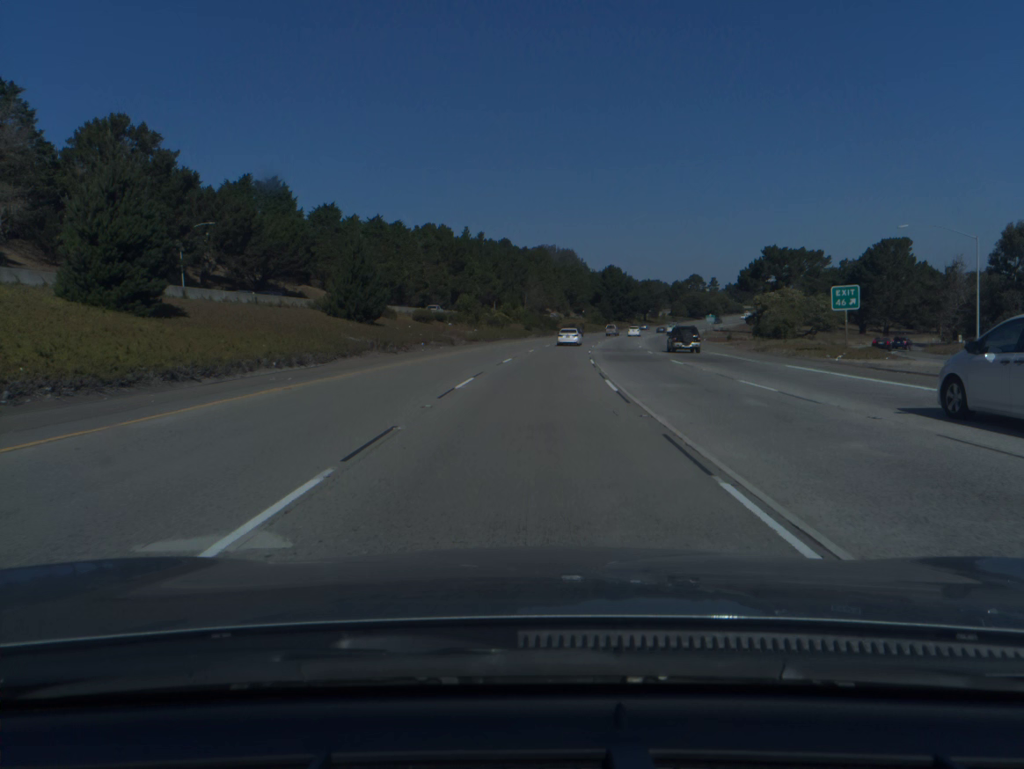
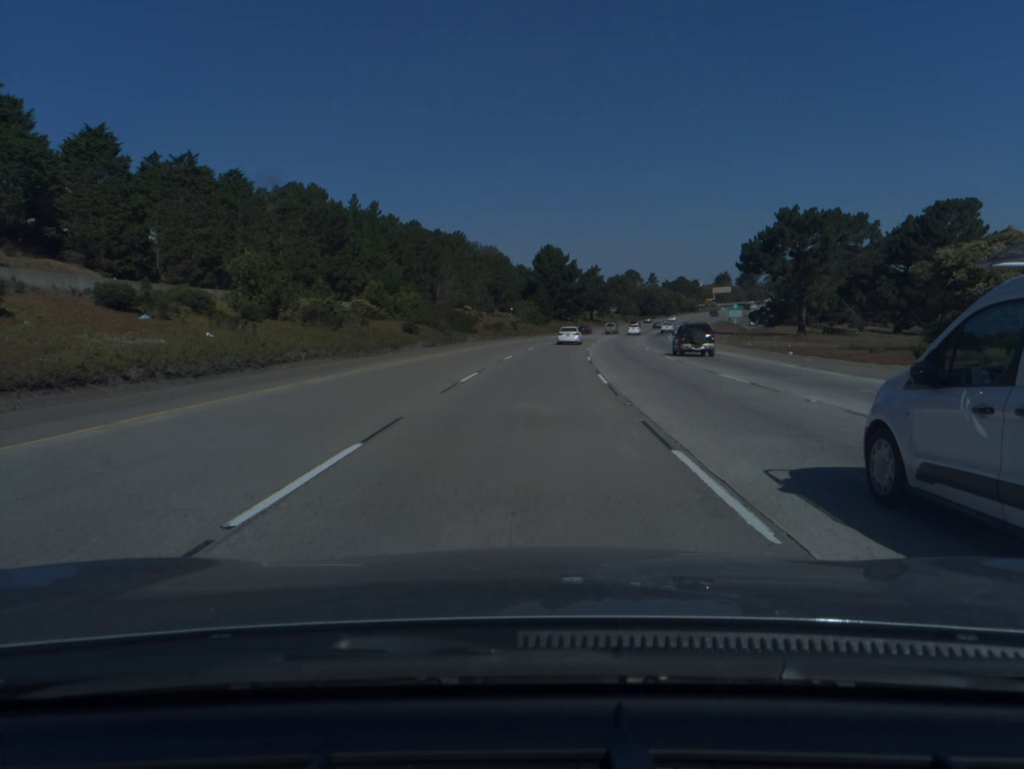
(+2.8, +56.5) m; +6°
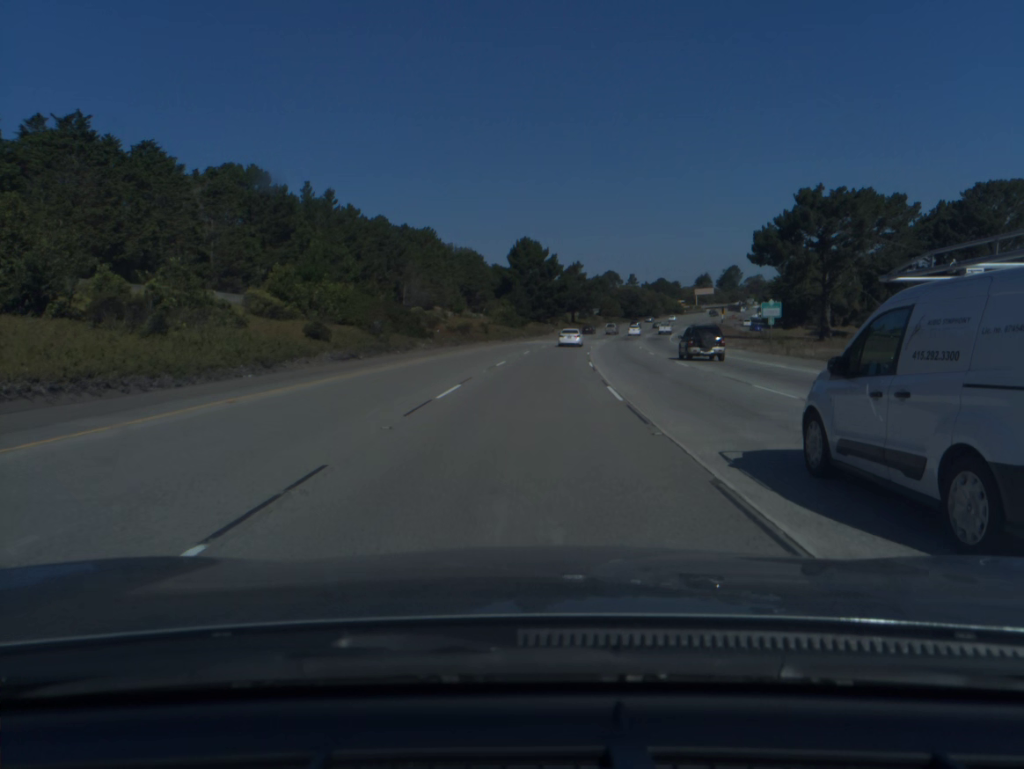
(+0.3, +18.8) m; +2°
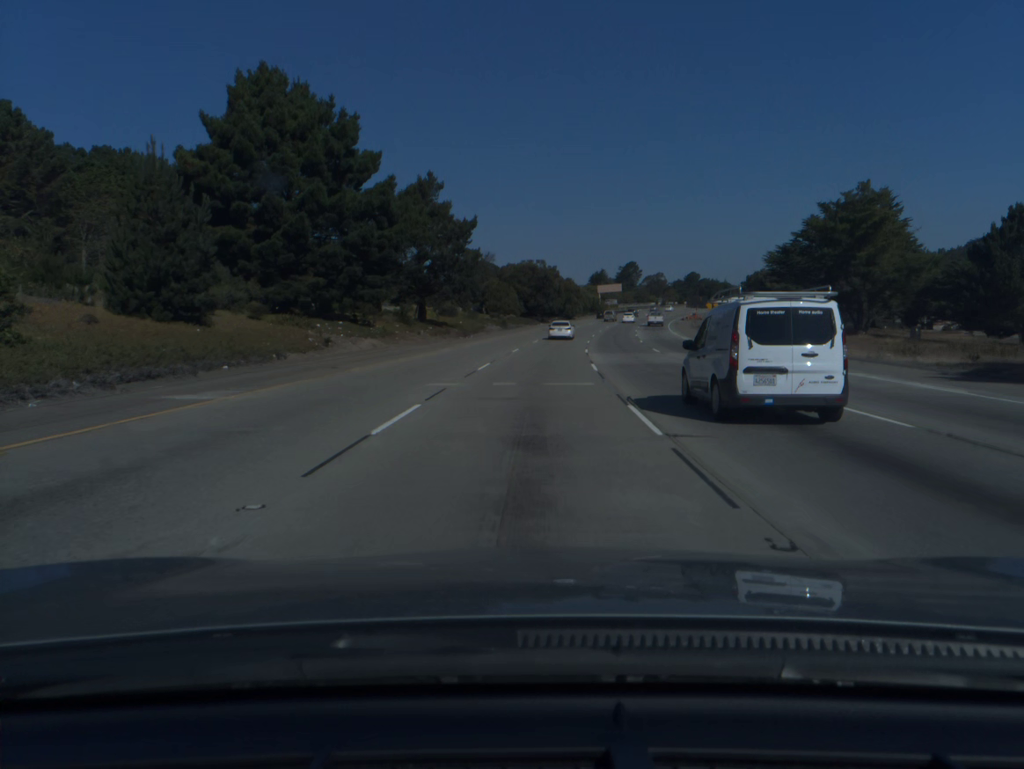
(+7.2, +92.7) m; +9°
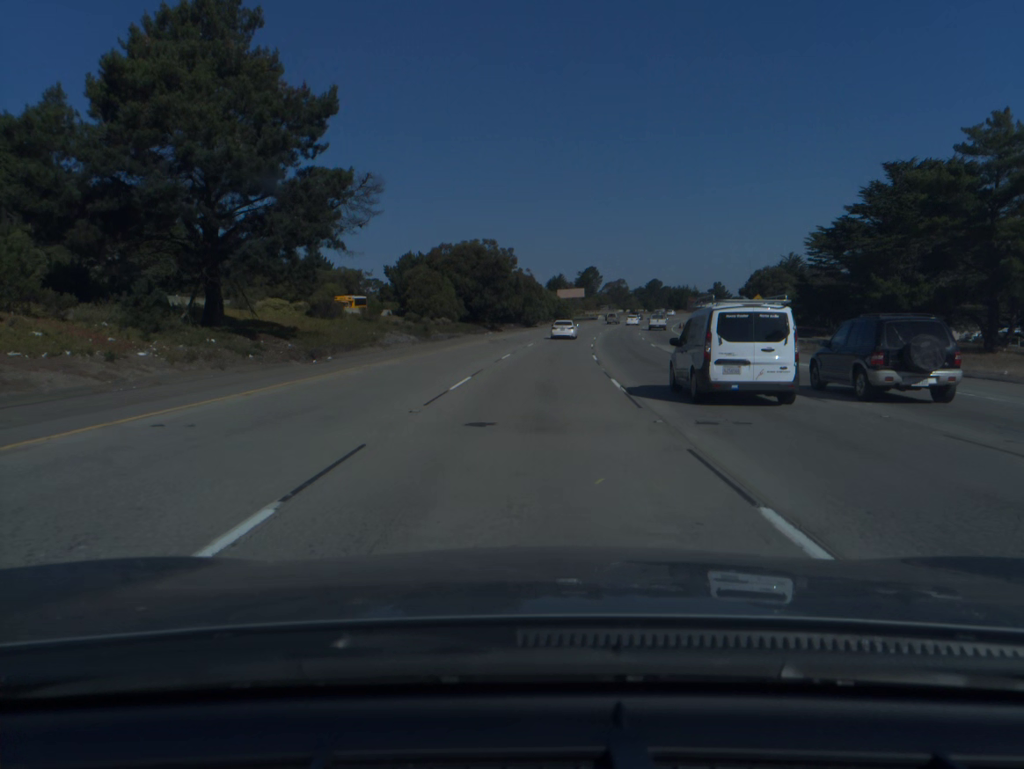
(+0.9, +37.0) m; +3°
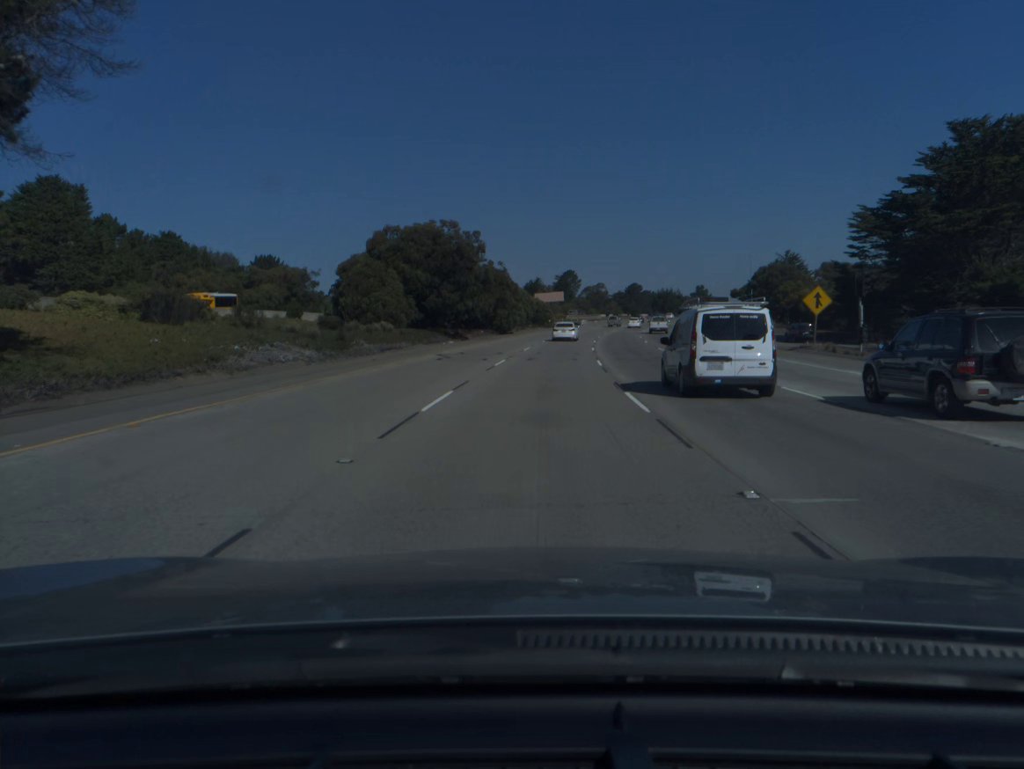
(+0.3, +18.4) m; +2°
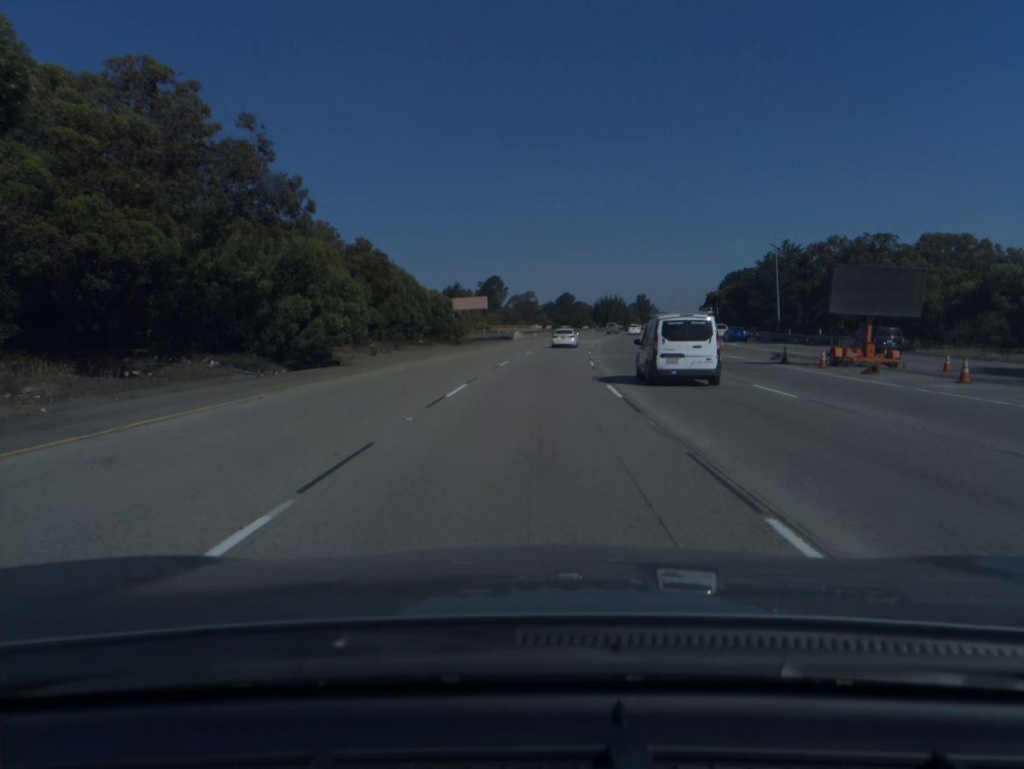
(+2.6, +54.8) m; +5°
